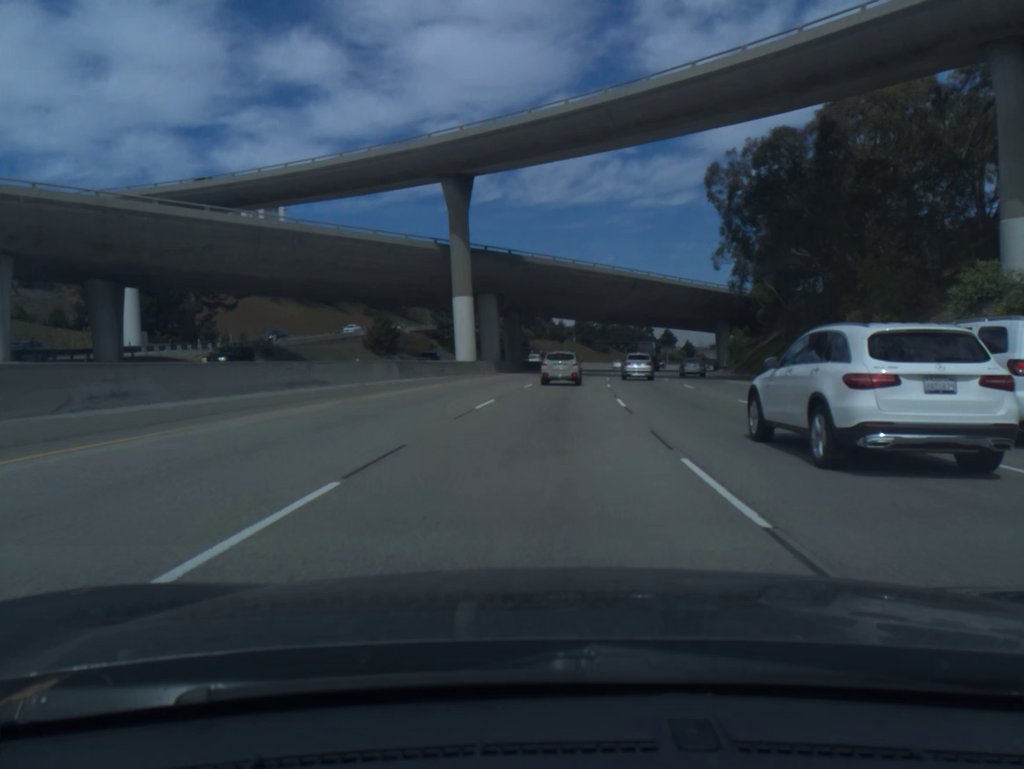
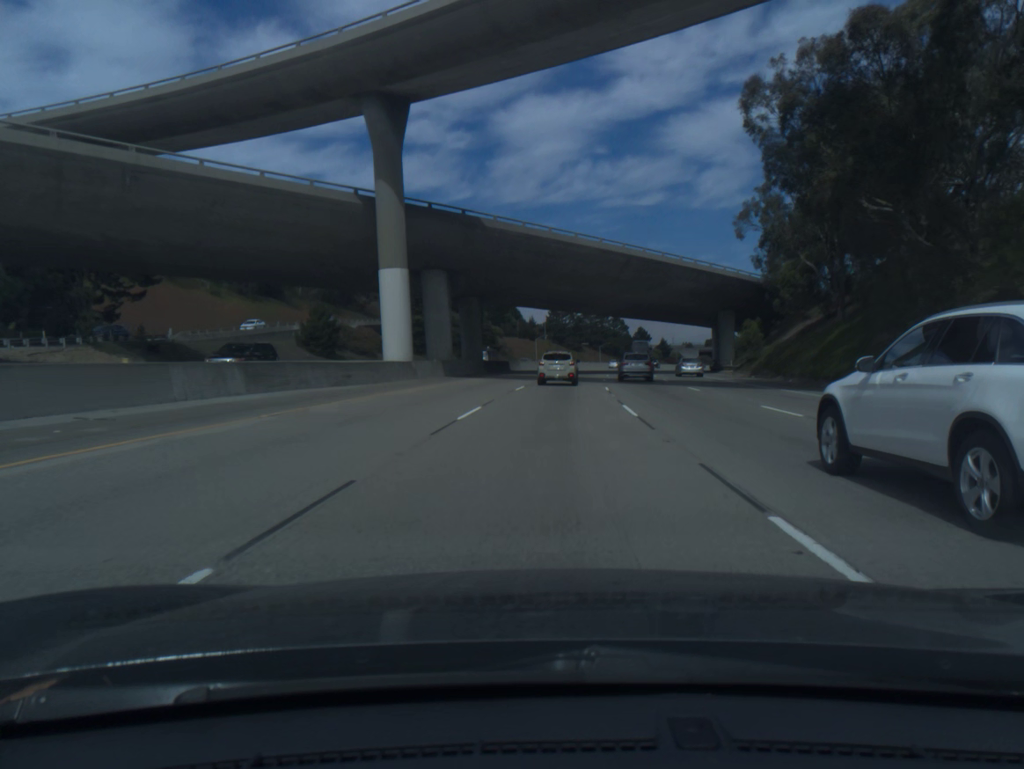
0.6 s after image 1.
(+0.3, +17.7) m; +2°
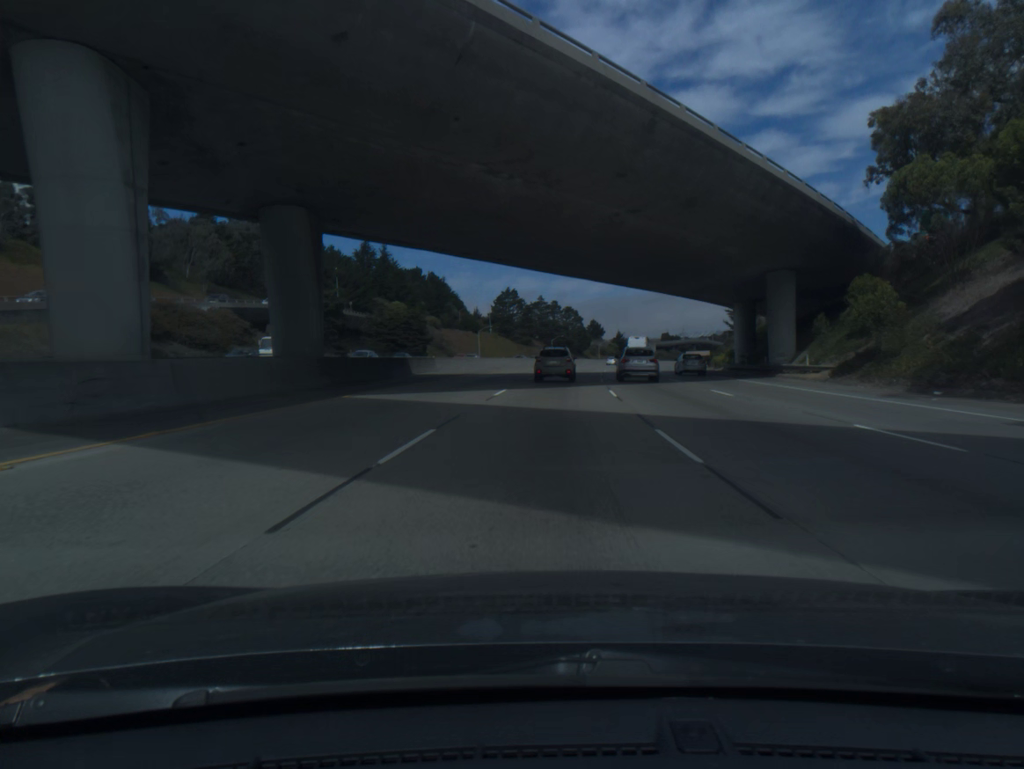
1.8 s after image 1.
(+1.2, +36.2) m; +4°
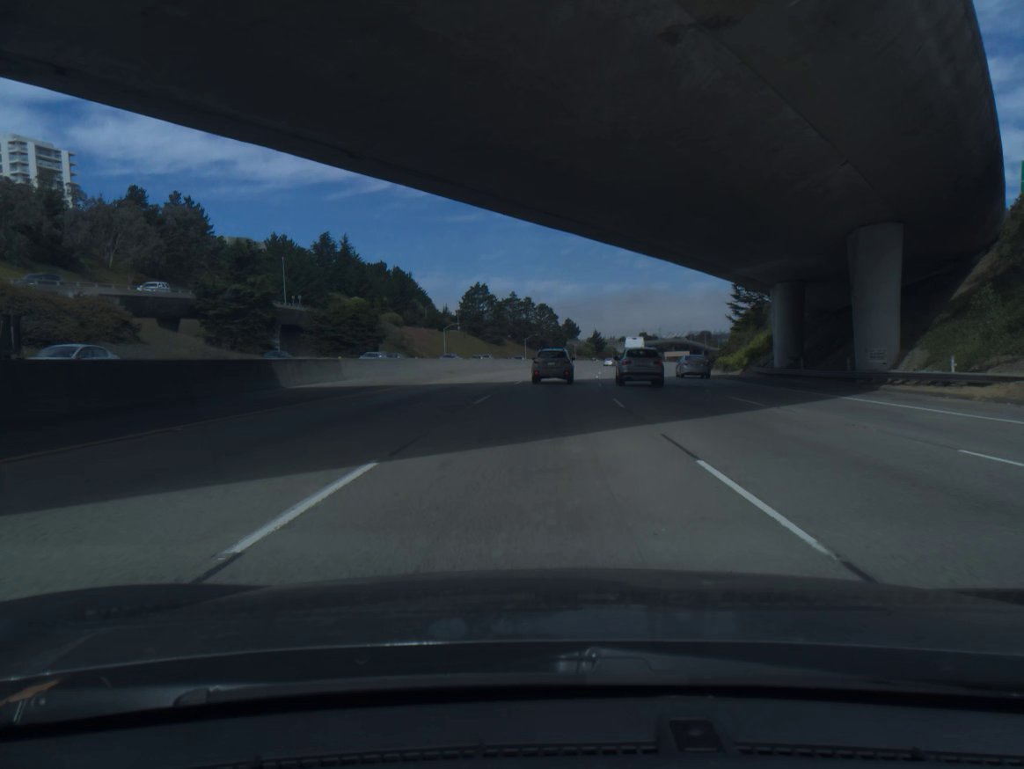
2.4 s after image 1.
(+0.3, +18.4) m; +2°
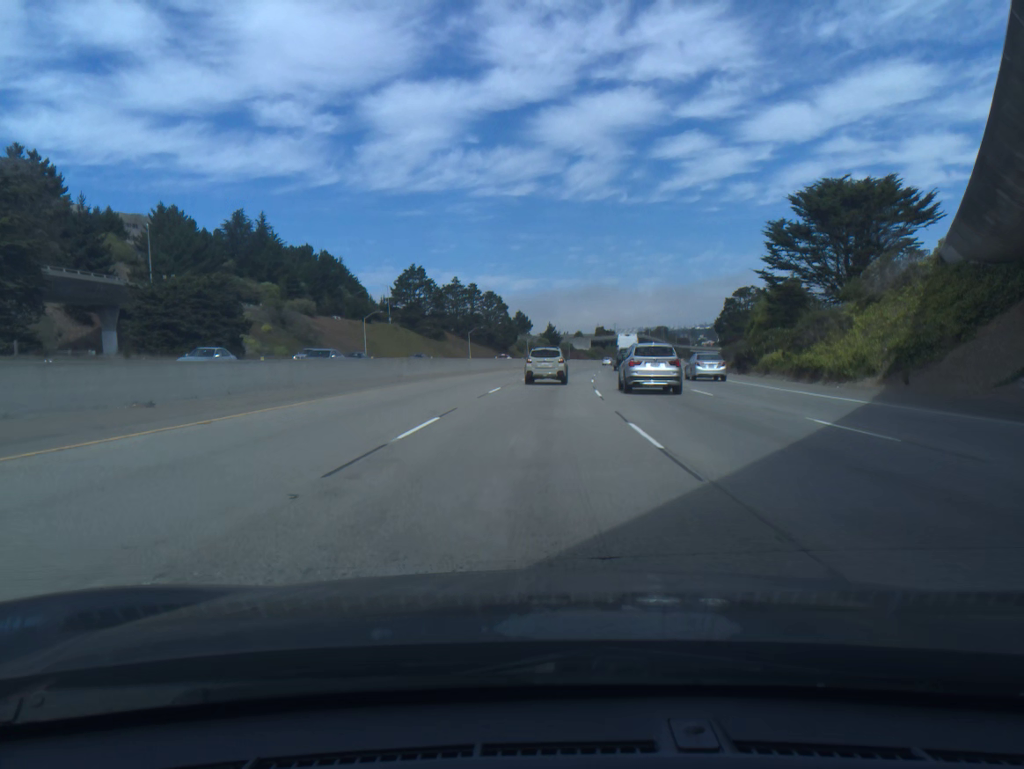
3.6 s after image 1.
(+1.2, +36.9) m; +4°
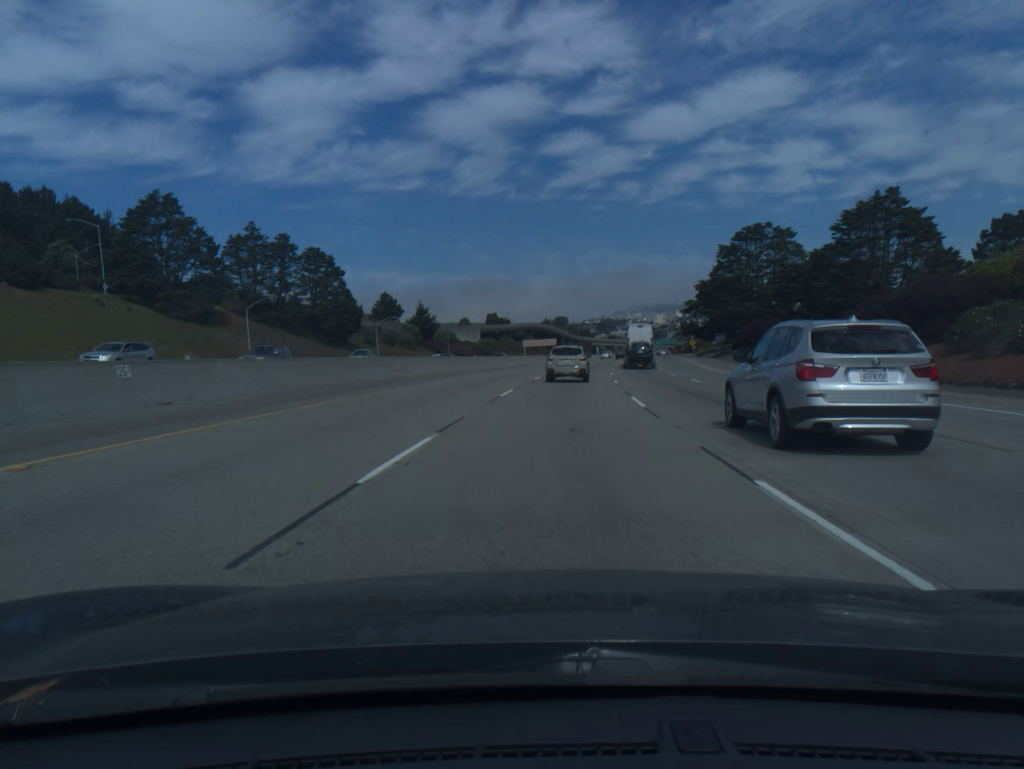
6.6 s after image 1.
(+6.2, +91.3) m; +8°
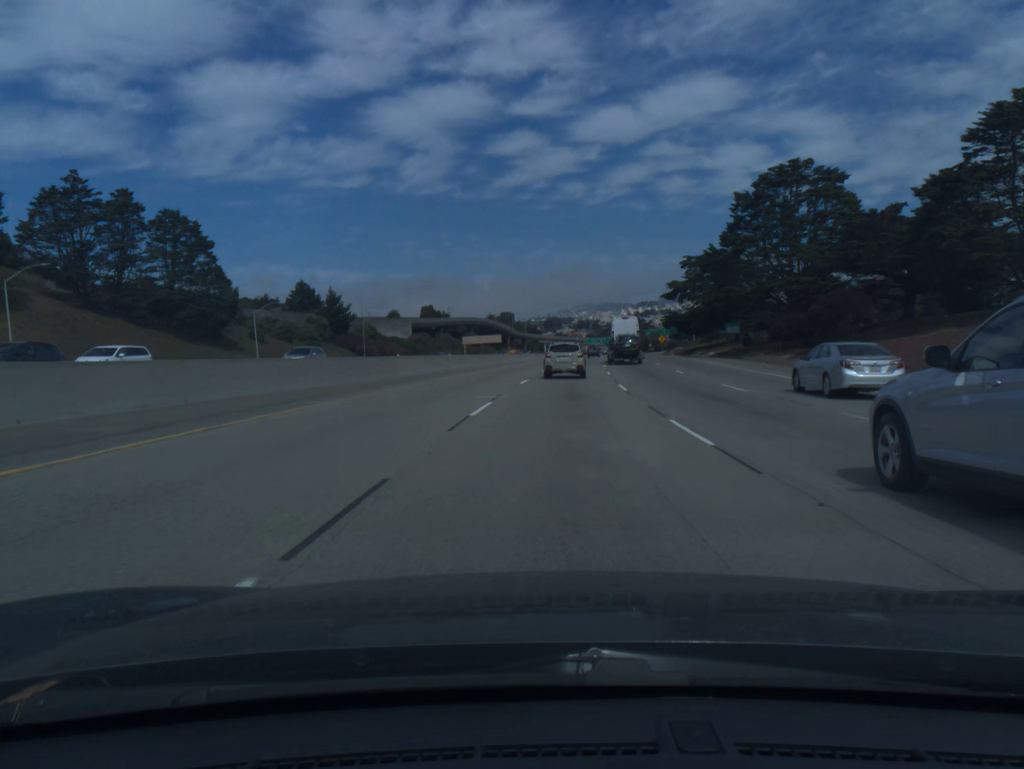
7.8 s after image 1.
(+1.2, +36.2) m; +4°
